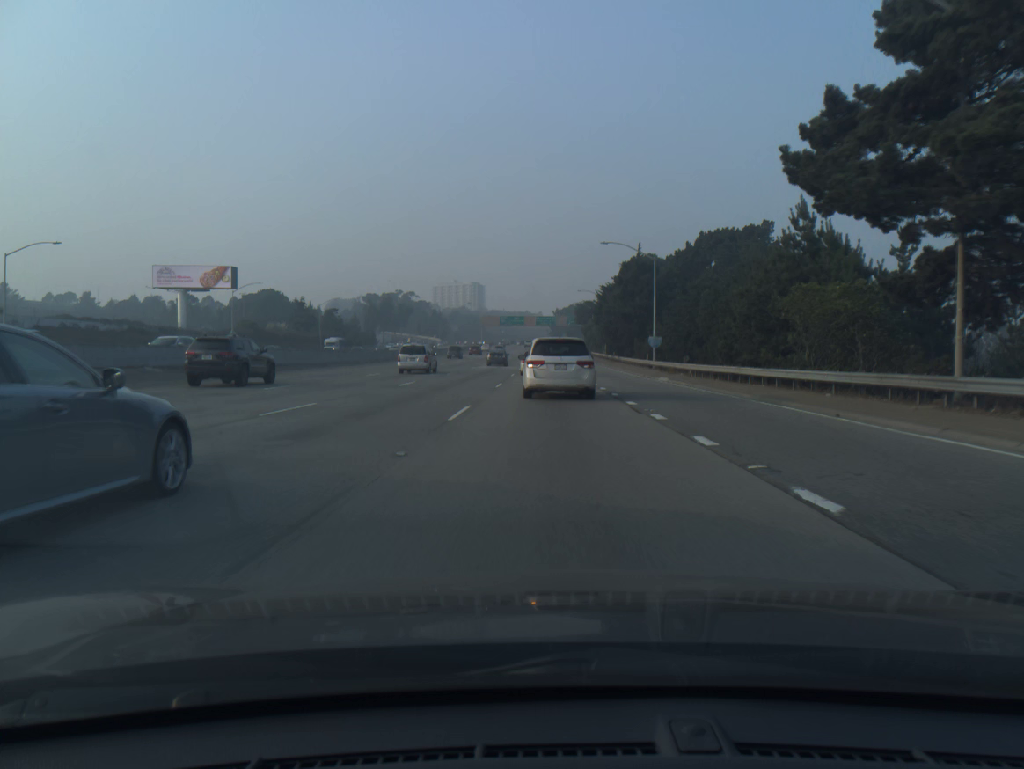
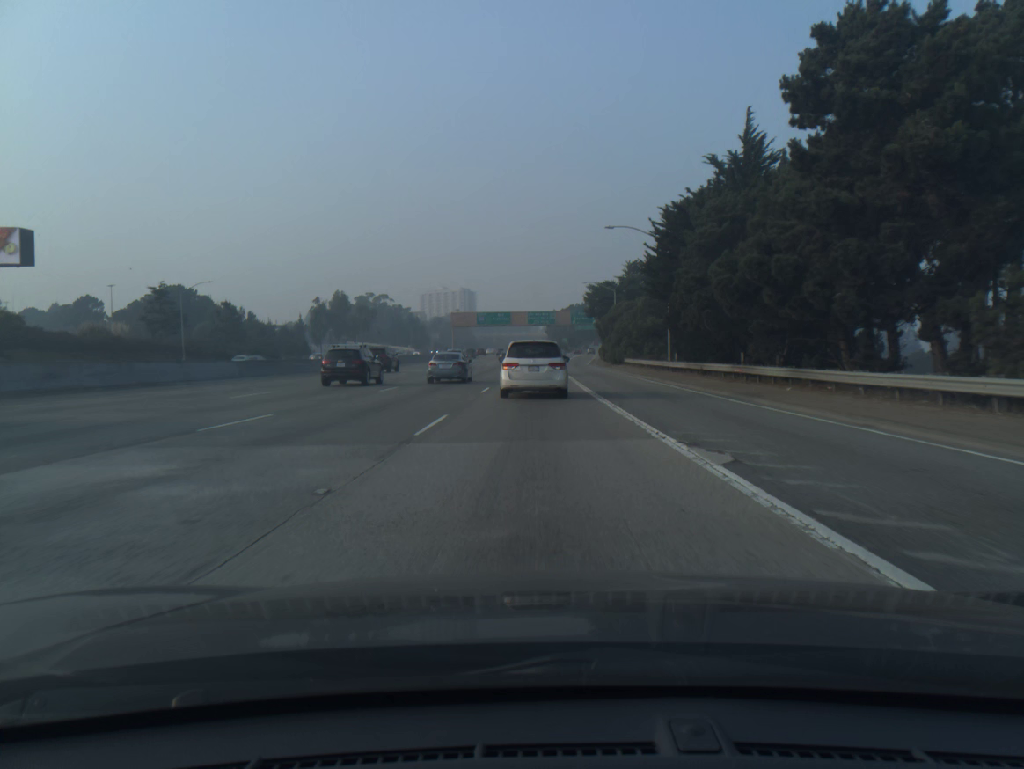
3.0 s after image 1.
(+0.3, +60.7) m; 0°
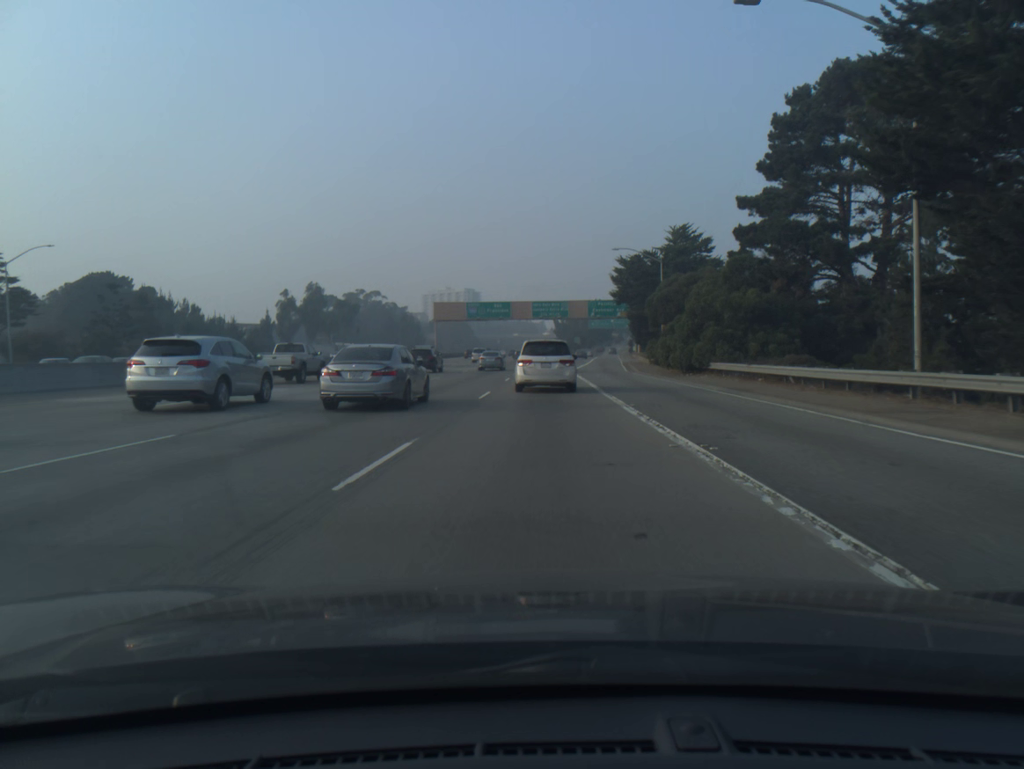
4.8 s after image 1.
(-0.2, +34.3) m; -1°
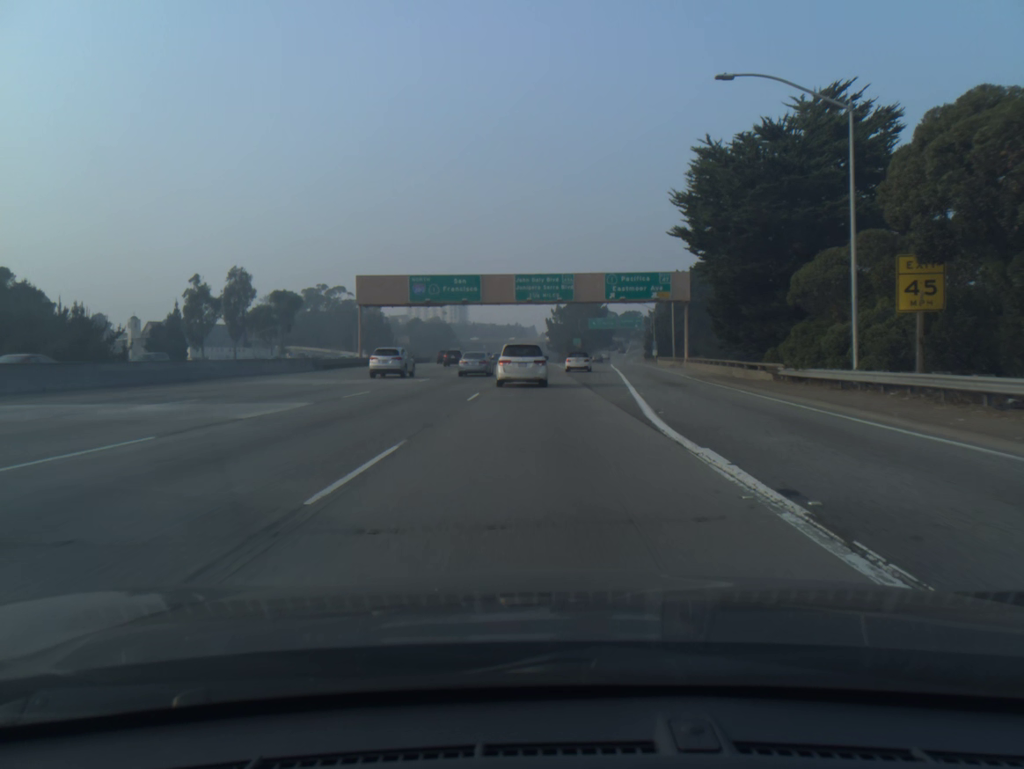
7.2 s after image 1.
(+0.3, +44.3) m; +1°
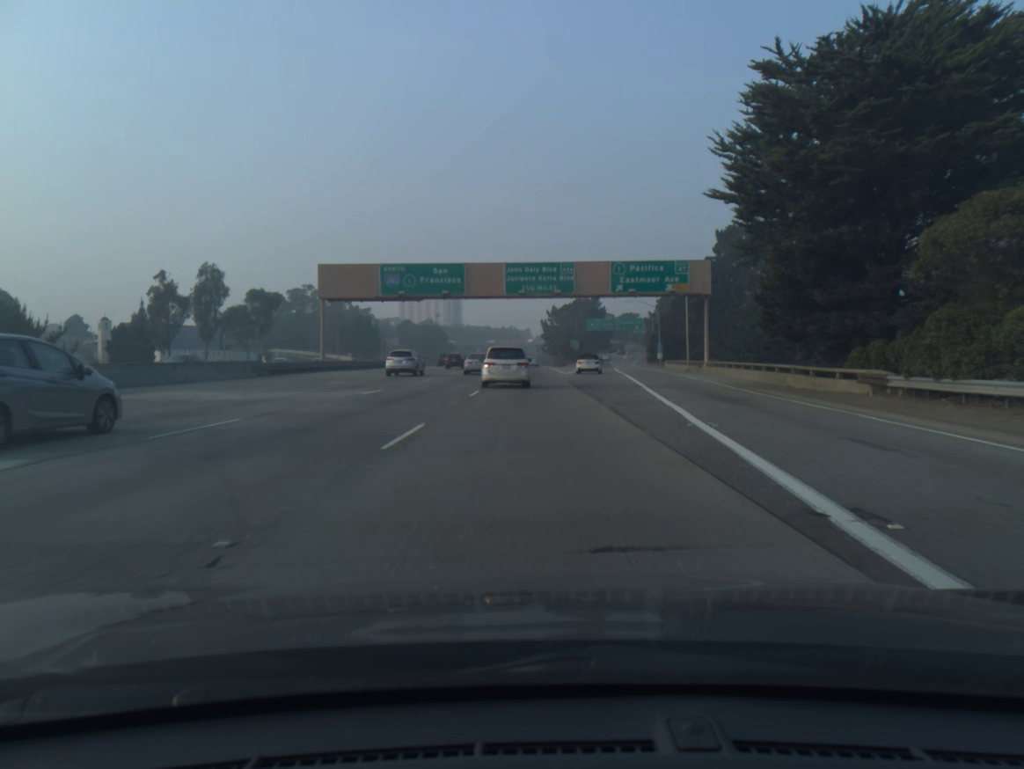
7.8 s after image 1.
(0.0, +10.9) m; 0°
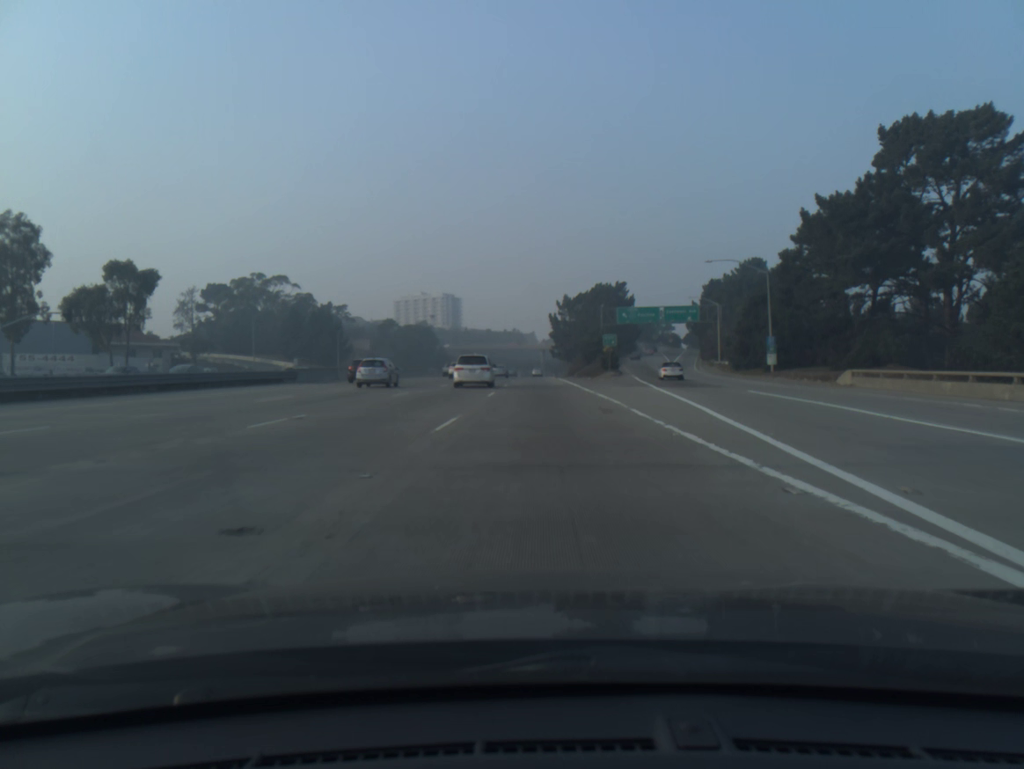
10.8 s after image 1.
(-0.8, +54.8) m; 0°
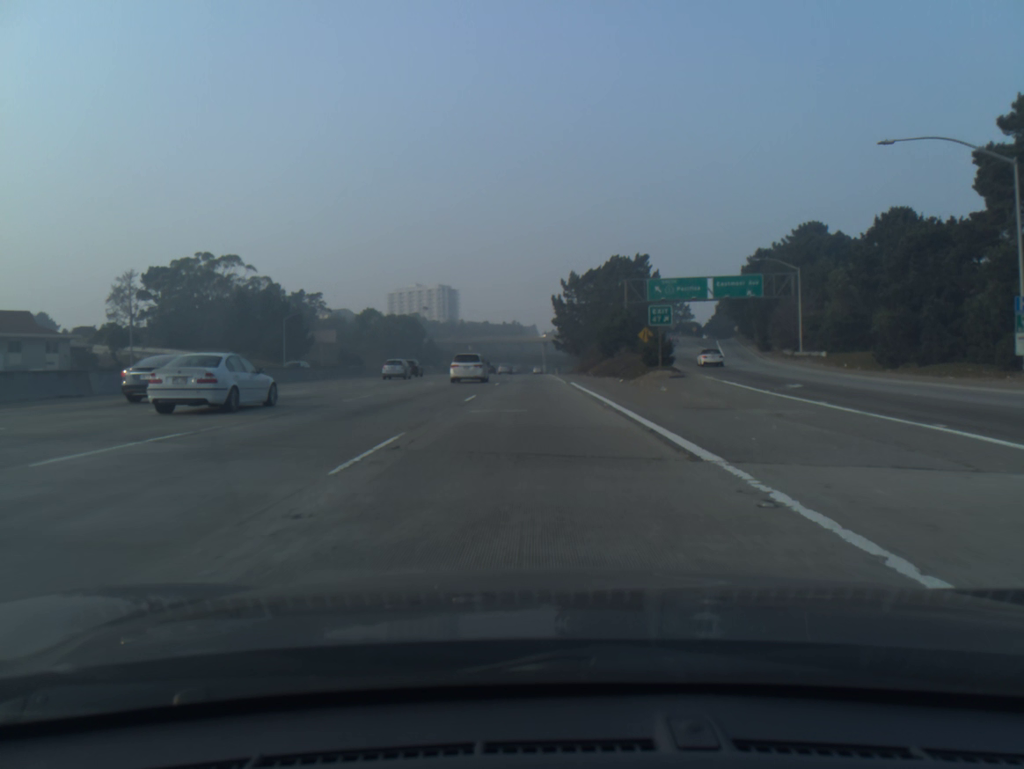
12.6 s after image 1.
(+0.2, +35.0) m; 0°
